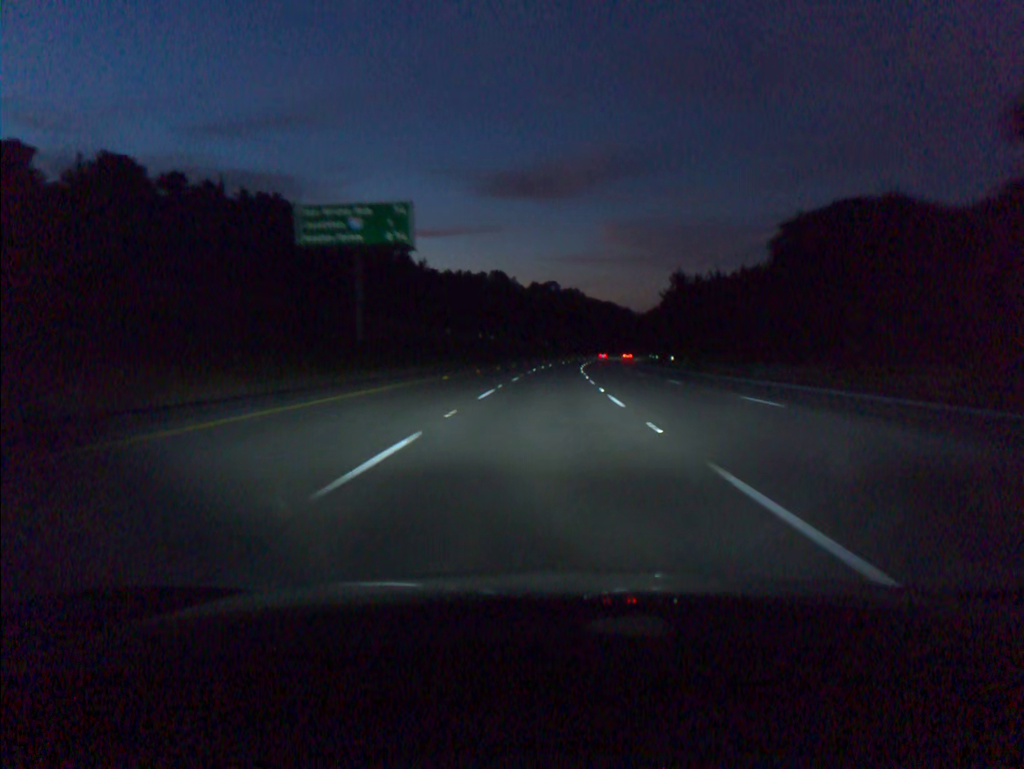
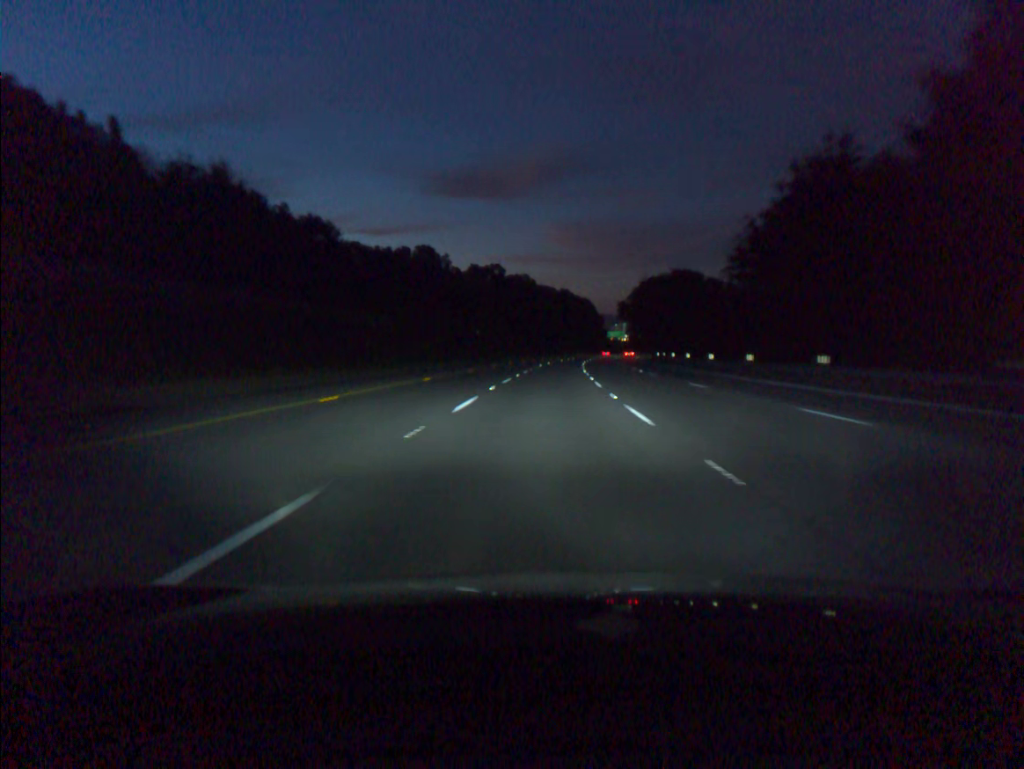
(+3.2, +92.5) m; +4°
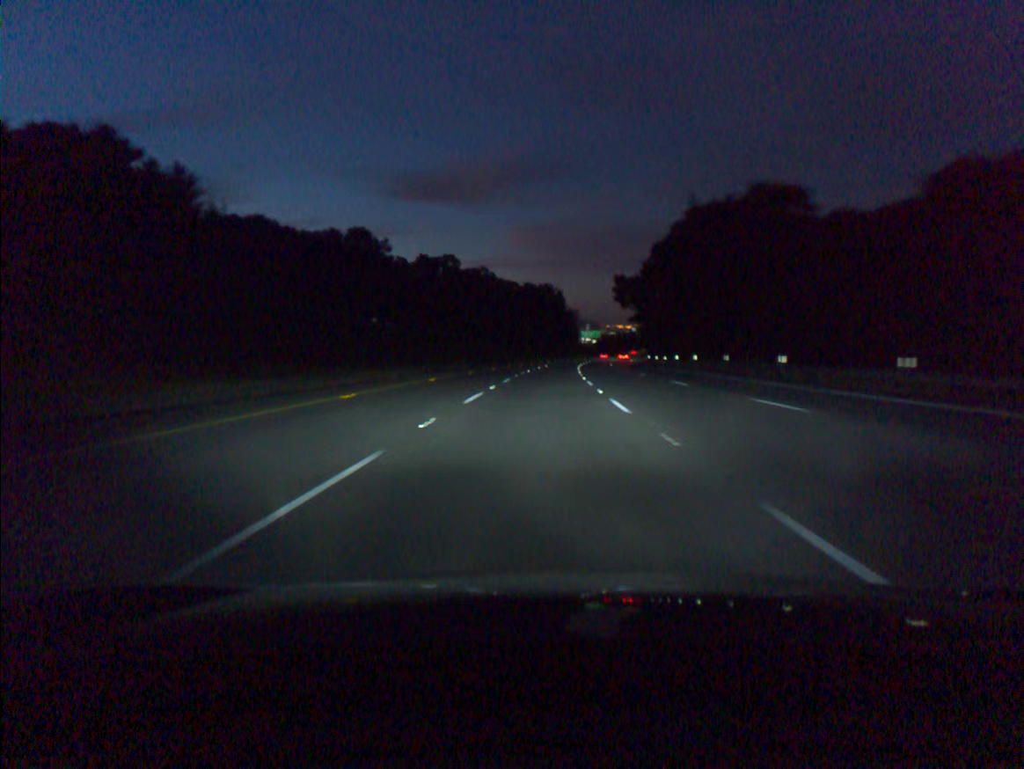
(+1.3, +55.5) m; +3°
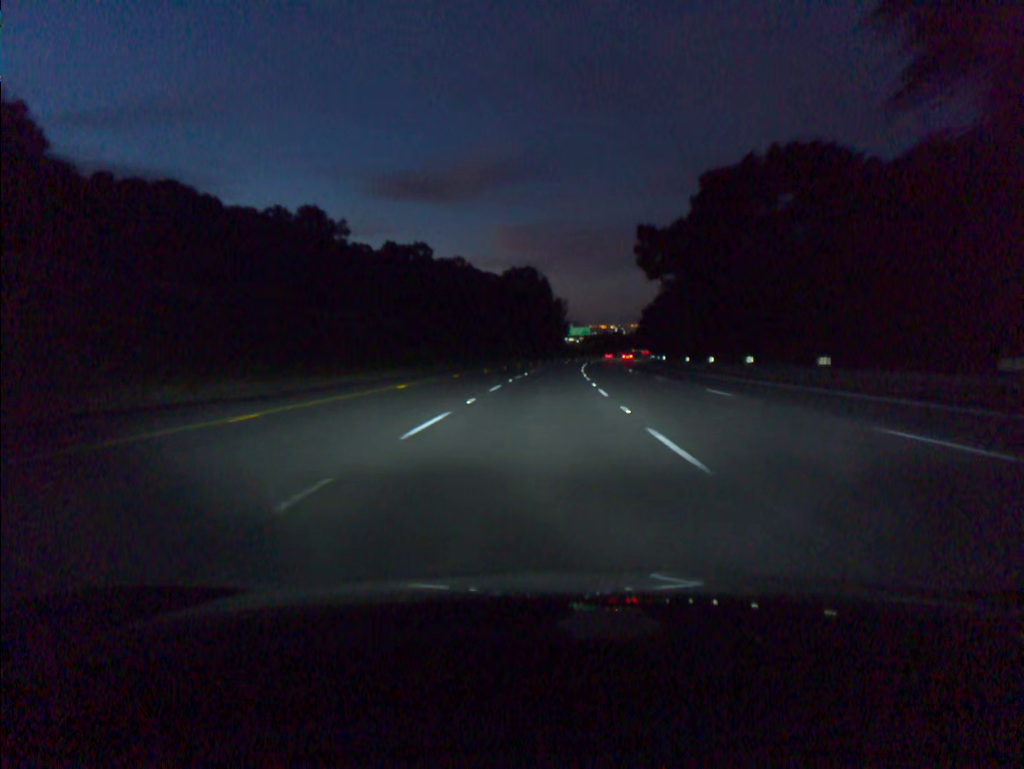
(+0.4, +37.0) m; +1°
